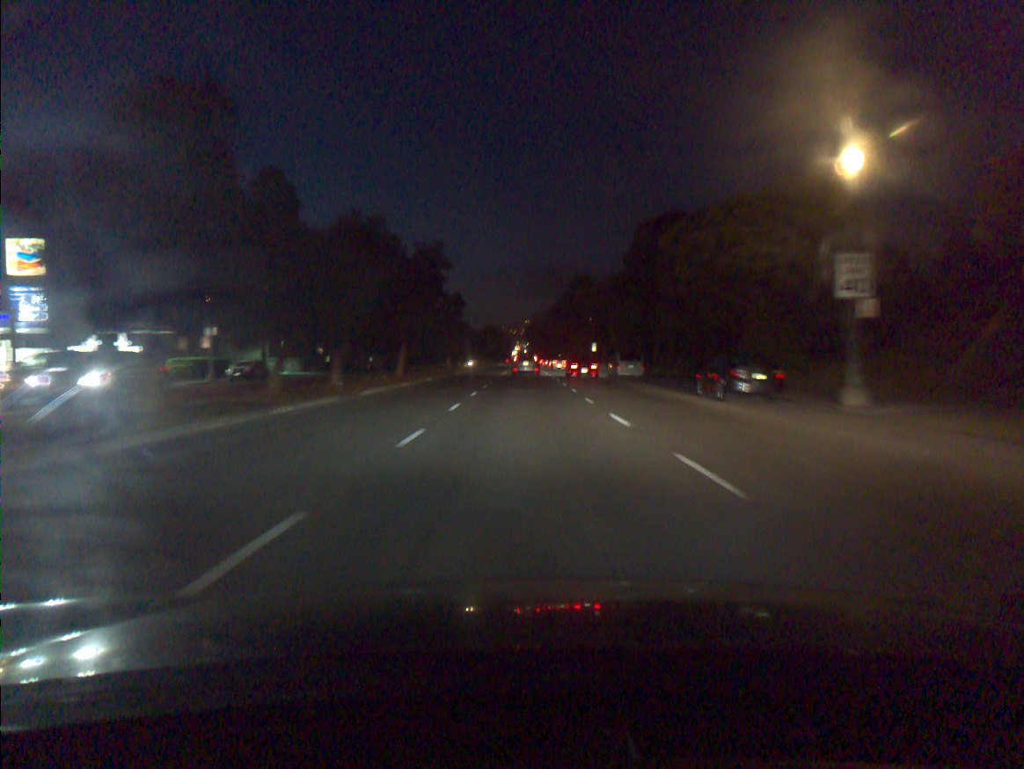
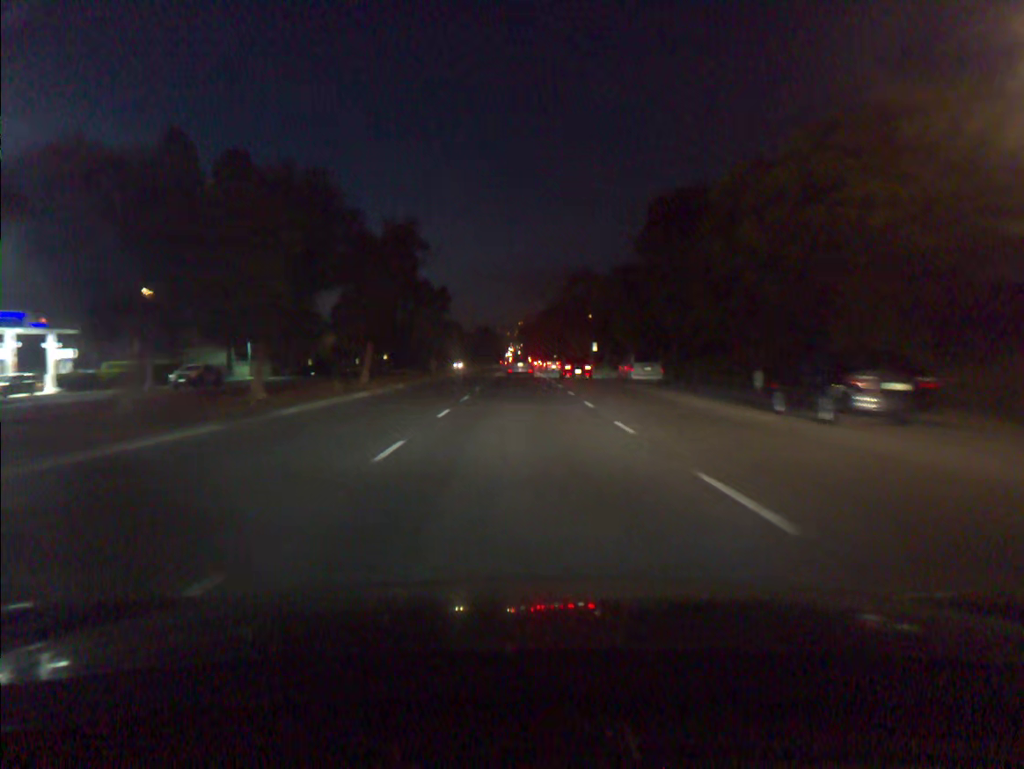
(+0.1, +8.8) m; +1°
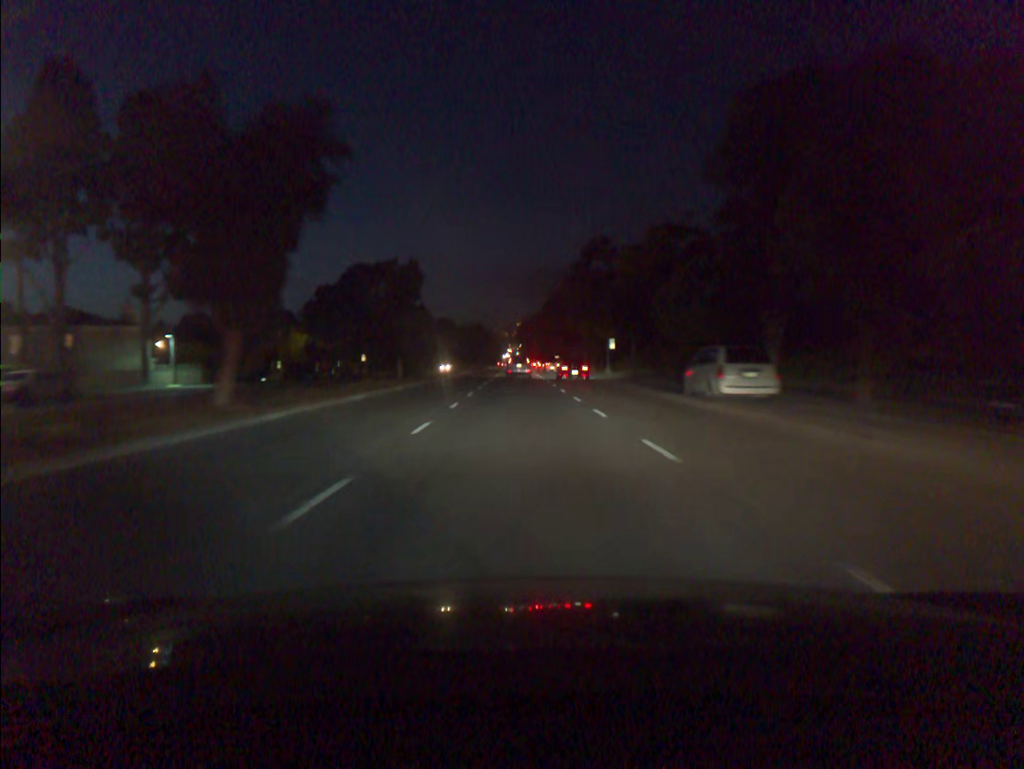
(0.0, +18.2) m; 0°
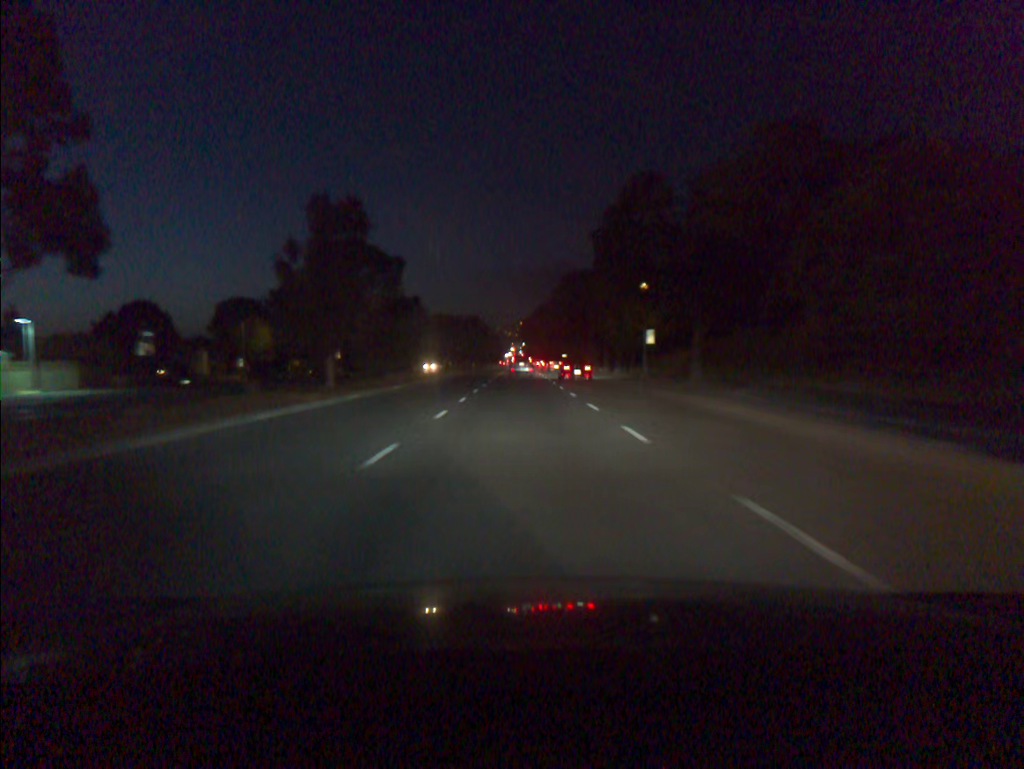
(0.0, +19.2) m; 0°
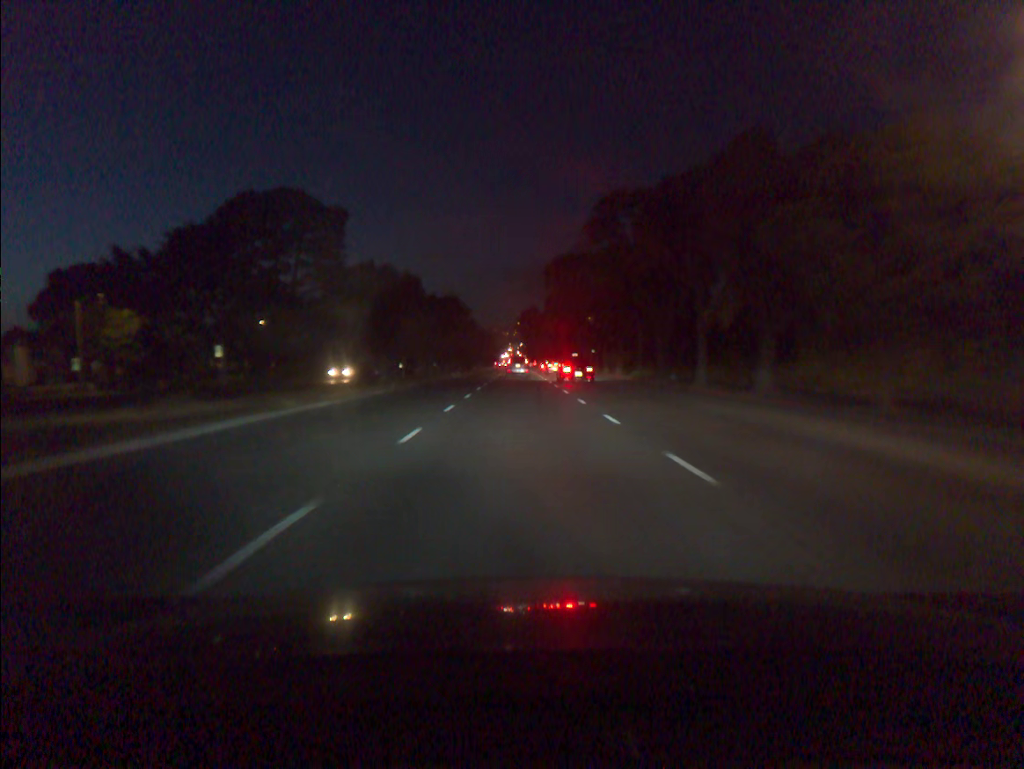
(+0.1, +40.9) m; 0°
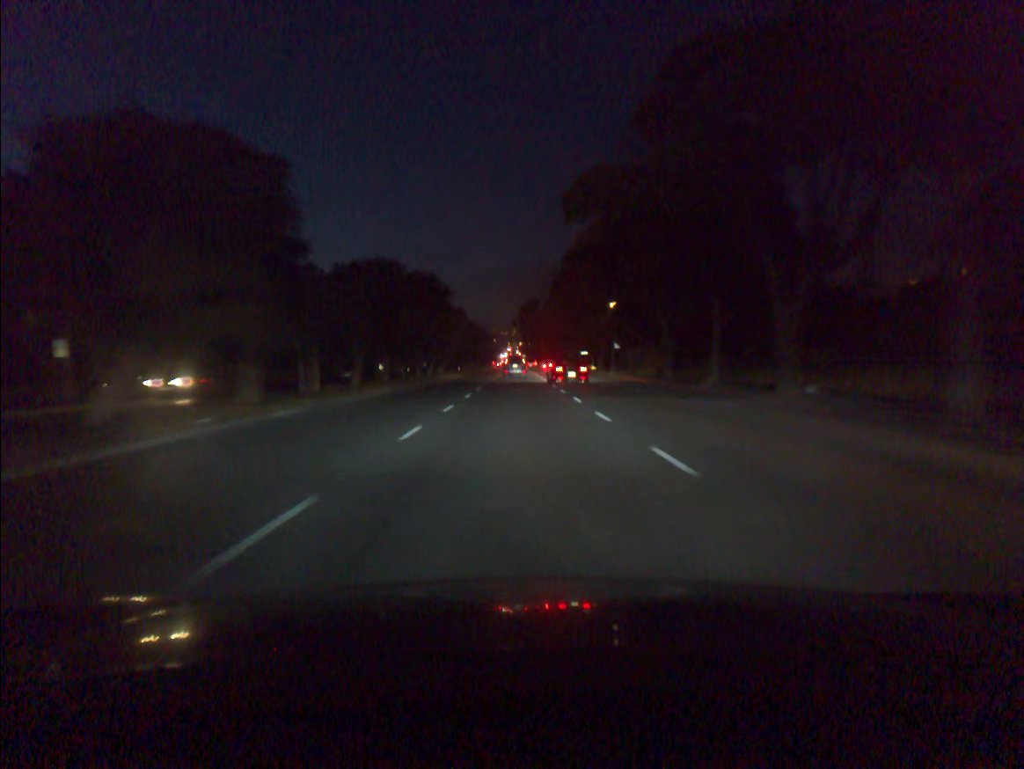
(0.0, +21.6) m; 0°
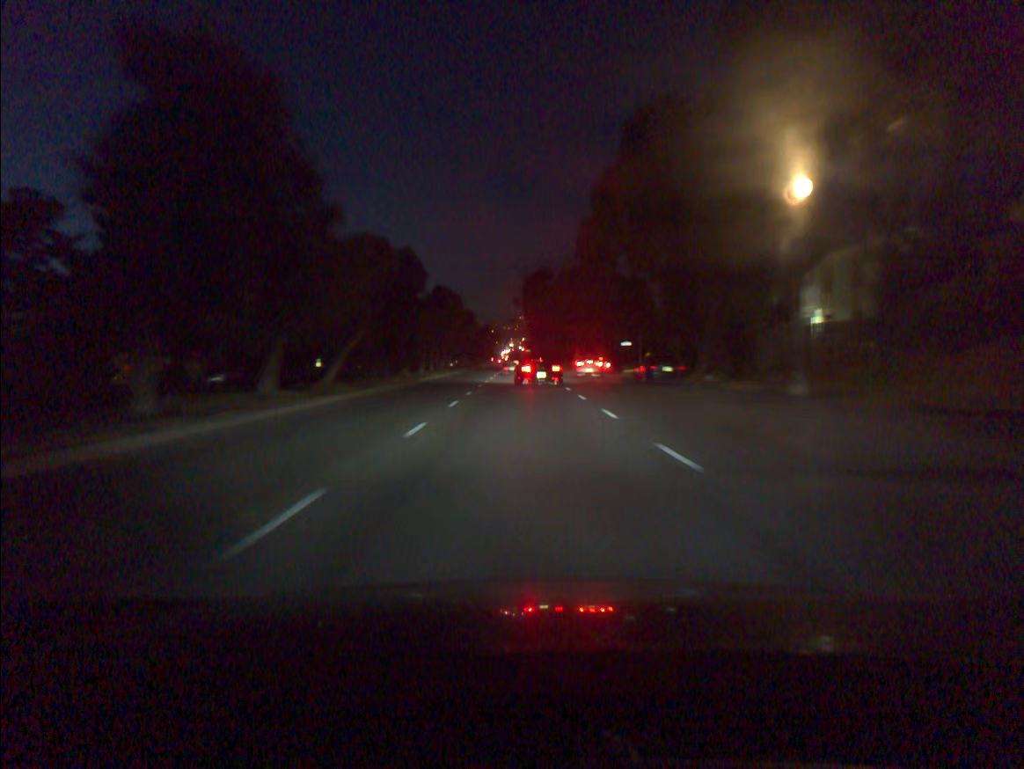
(-0.1, +44.4) m; 0°
